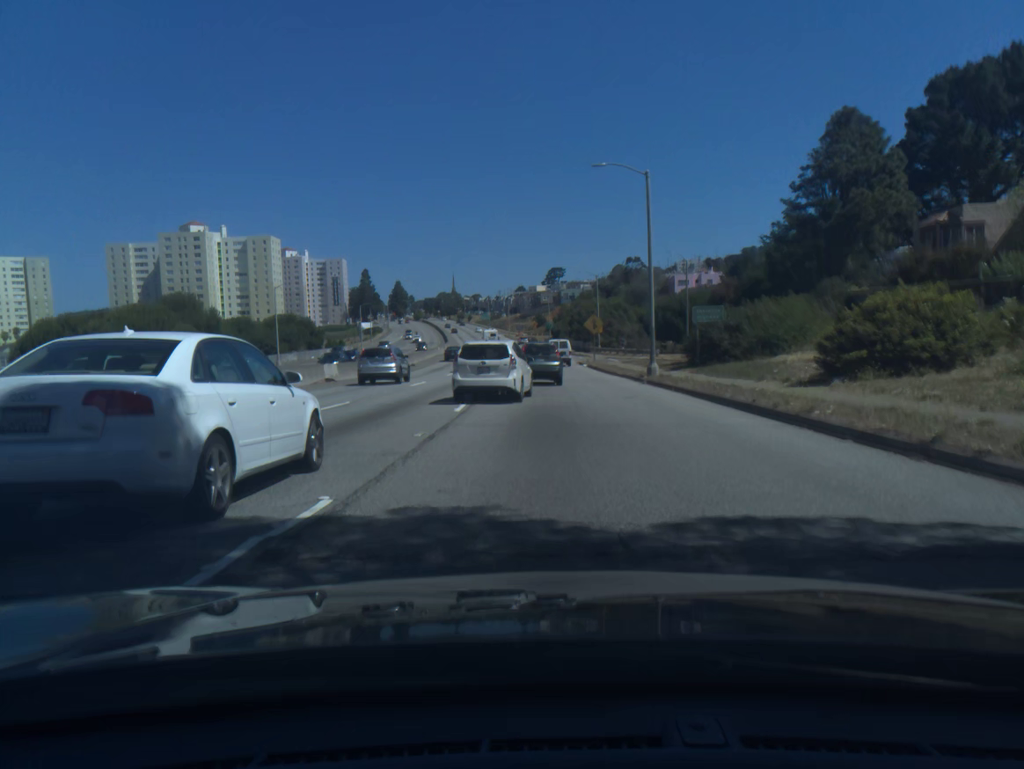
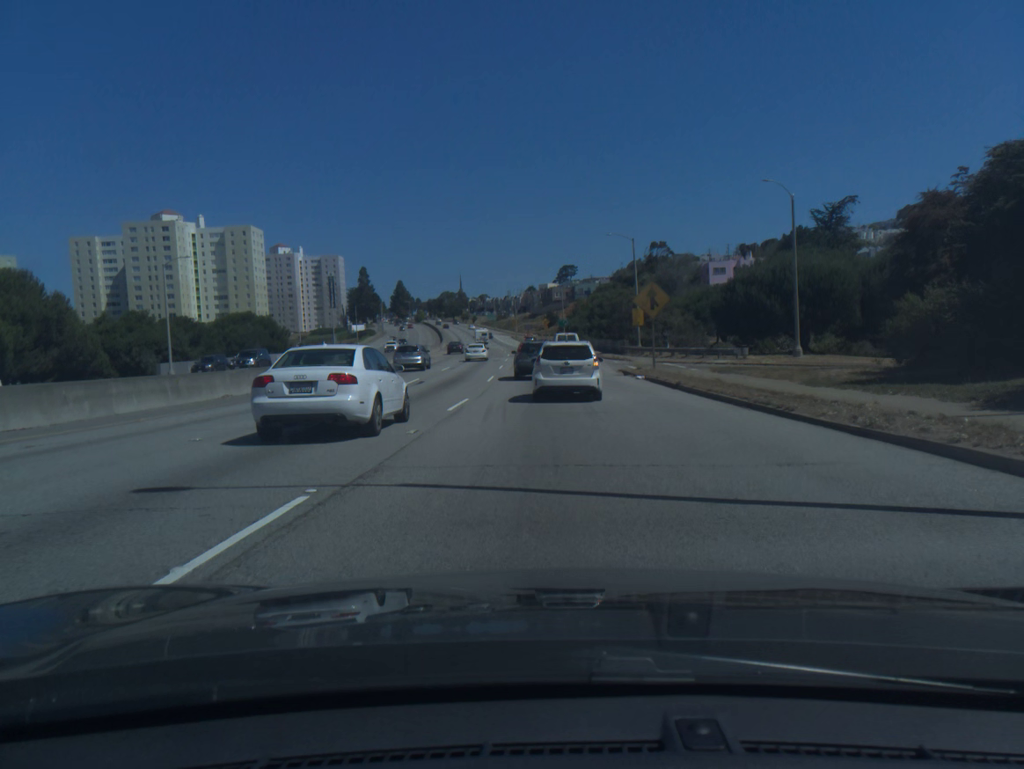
(-0.2, +29.6) m; -1°
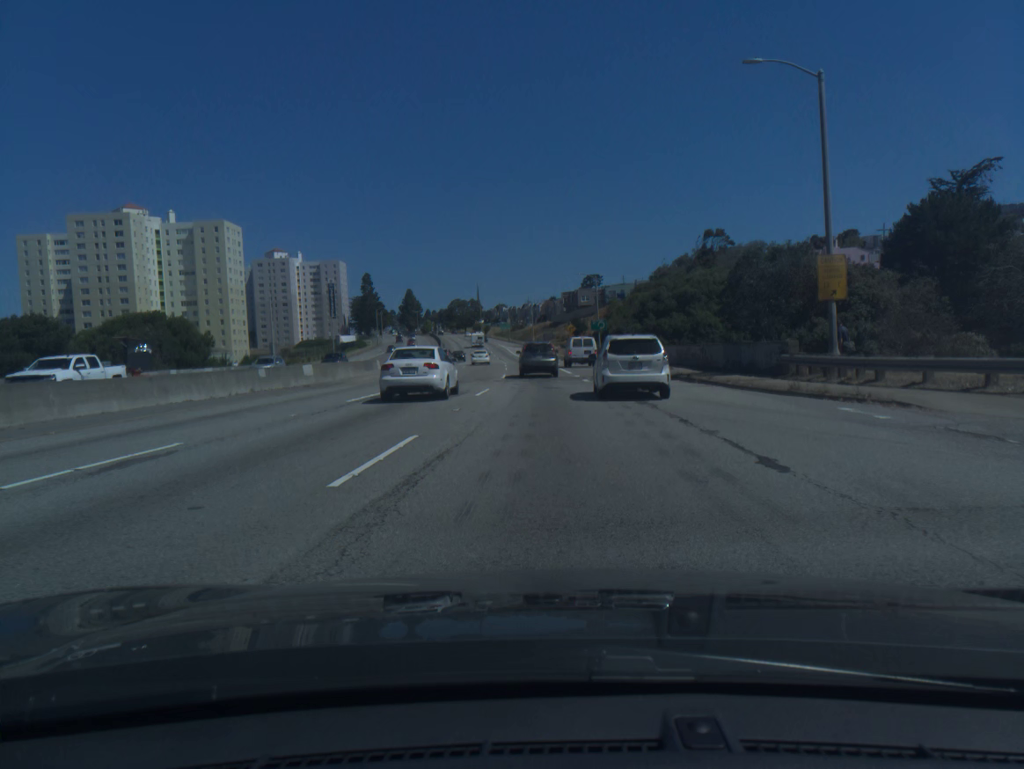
(-0.6, +39.6) m; -2°
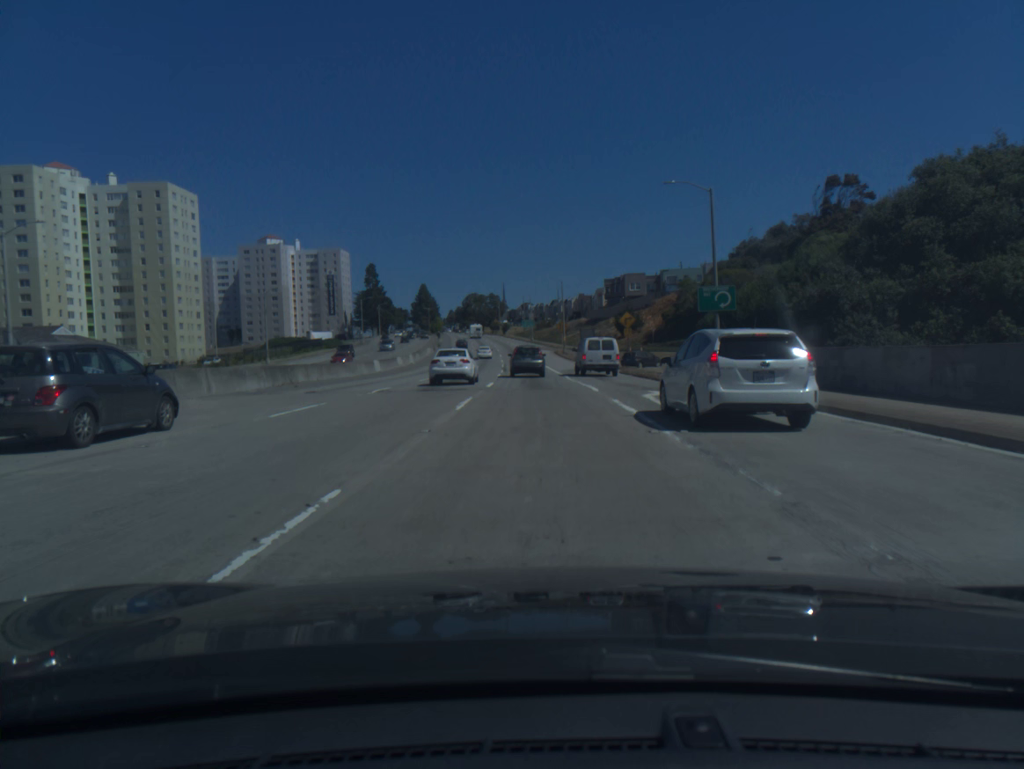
(-0.7, +50.9) m; -2°
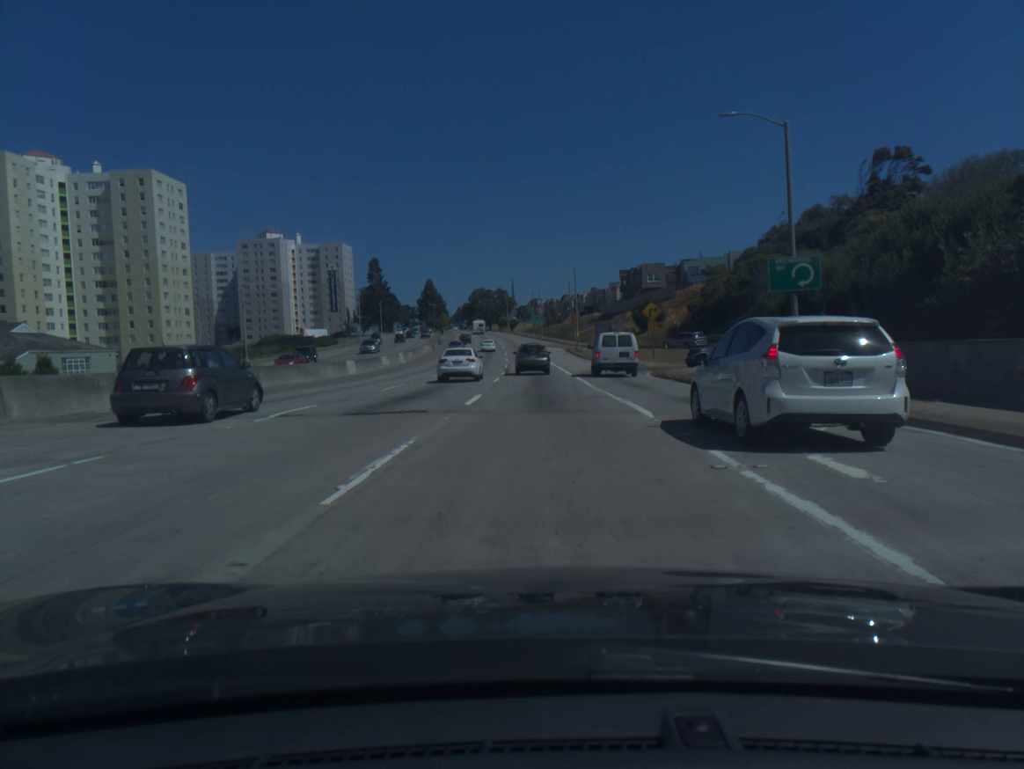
(0.0, +10.6) m; -1°
